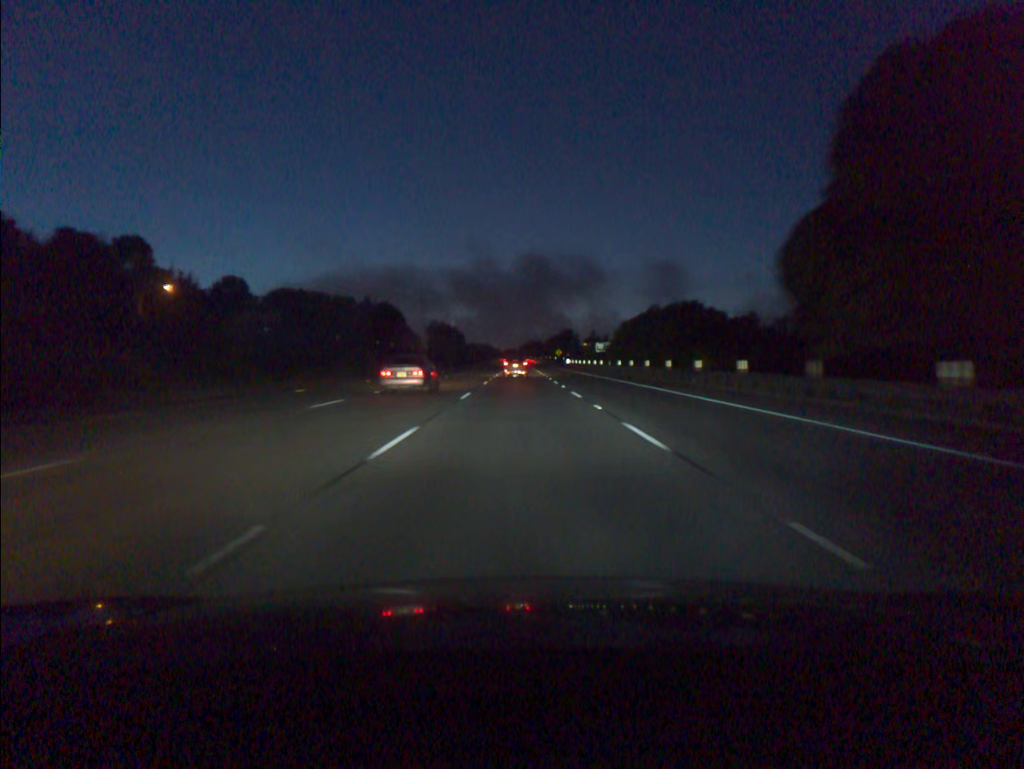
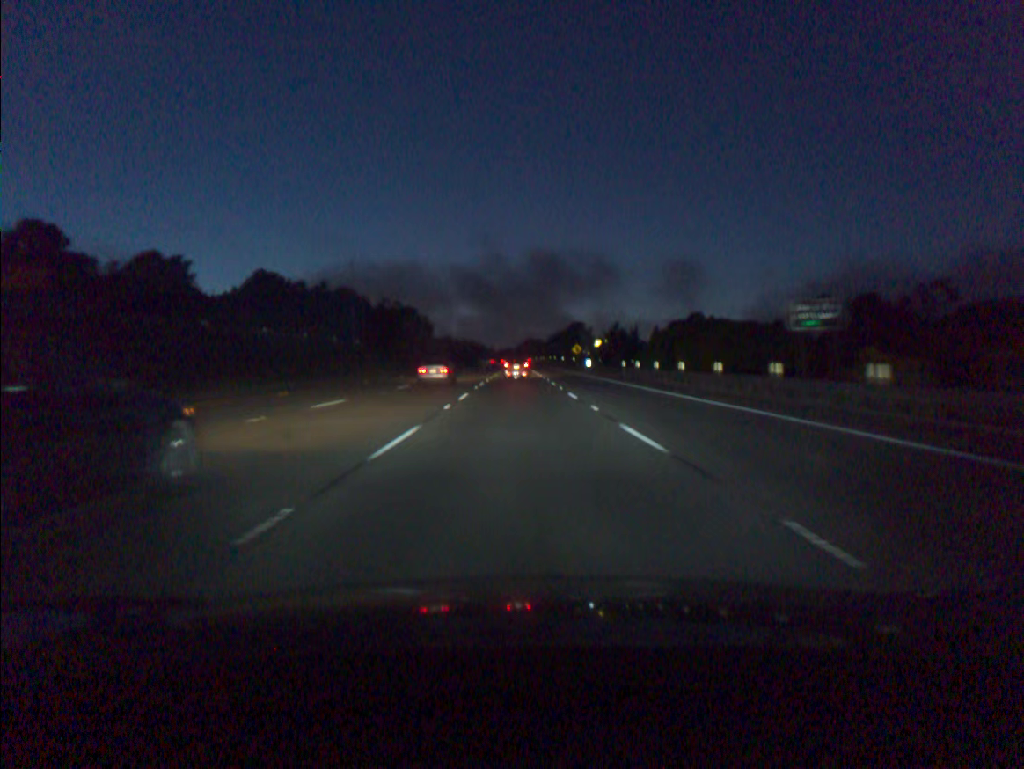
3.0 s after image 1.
(+0.1, +72.8) m; 0°
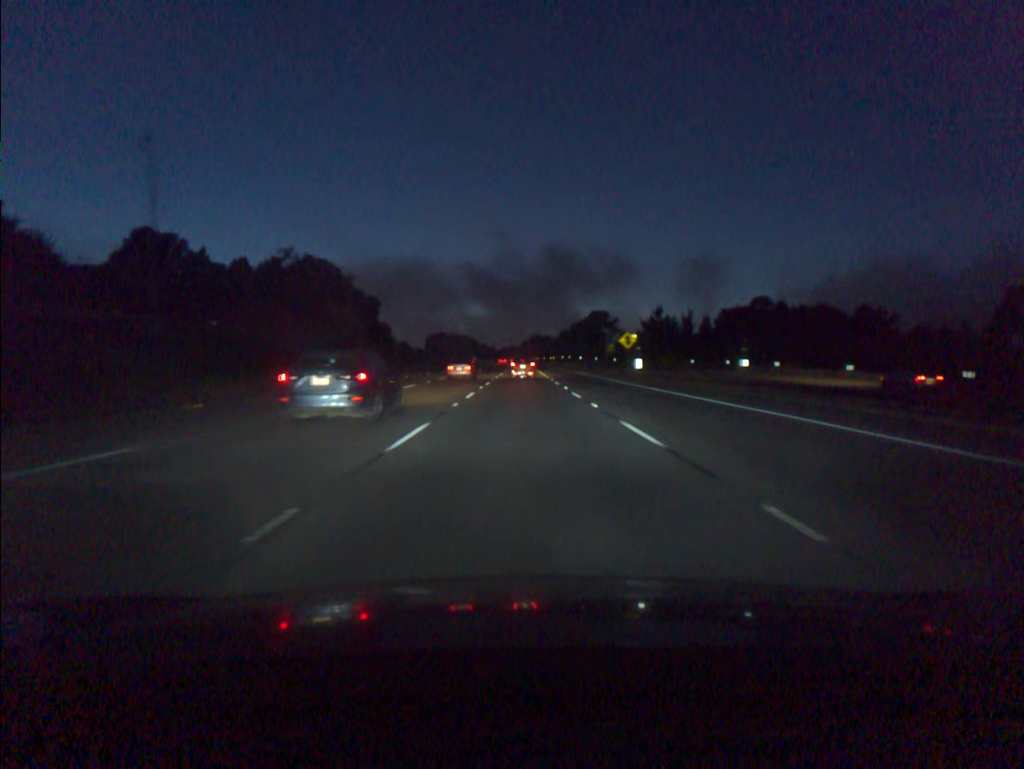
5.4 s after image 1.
(-0.1, +57.7) m; 0°
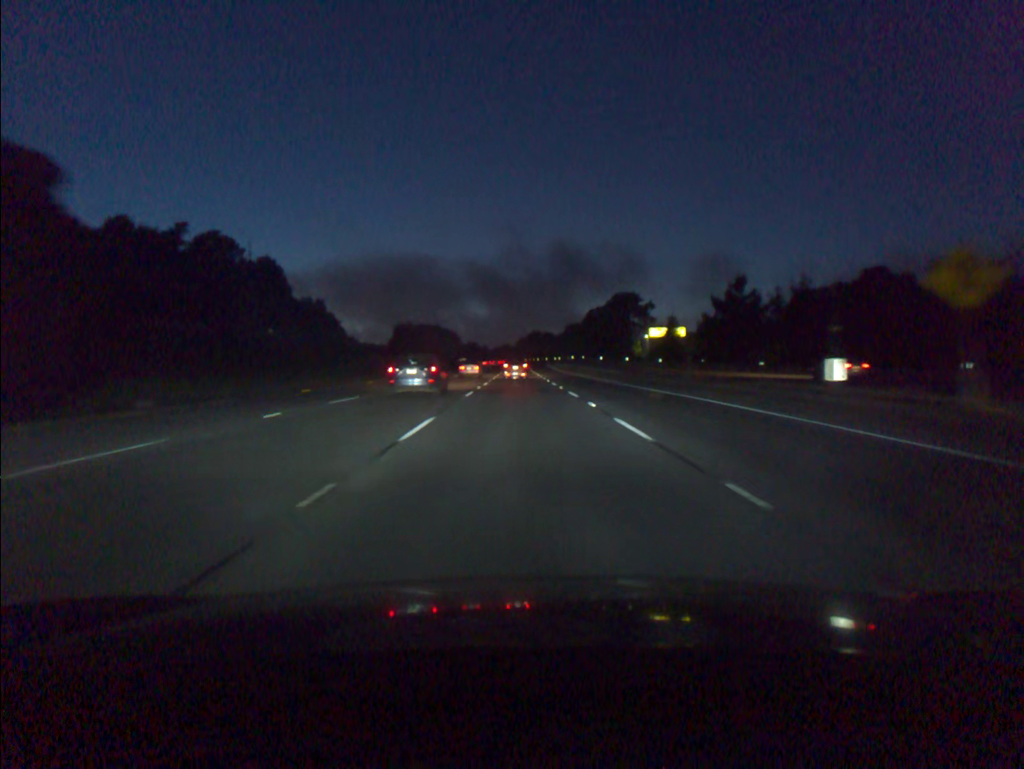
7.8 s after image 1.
(+0.1, +57.5) m; 0°
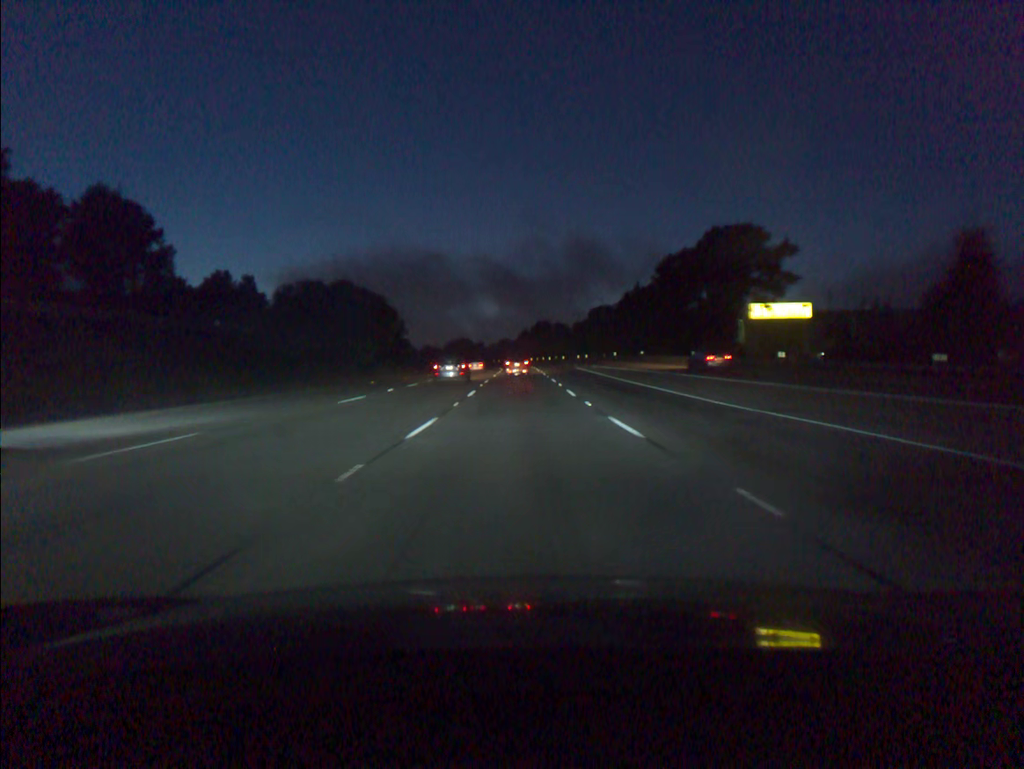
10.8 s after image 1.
(-0.1, +72.0) m; 0°
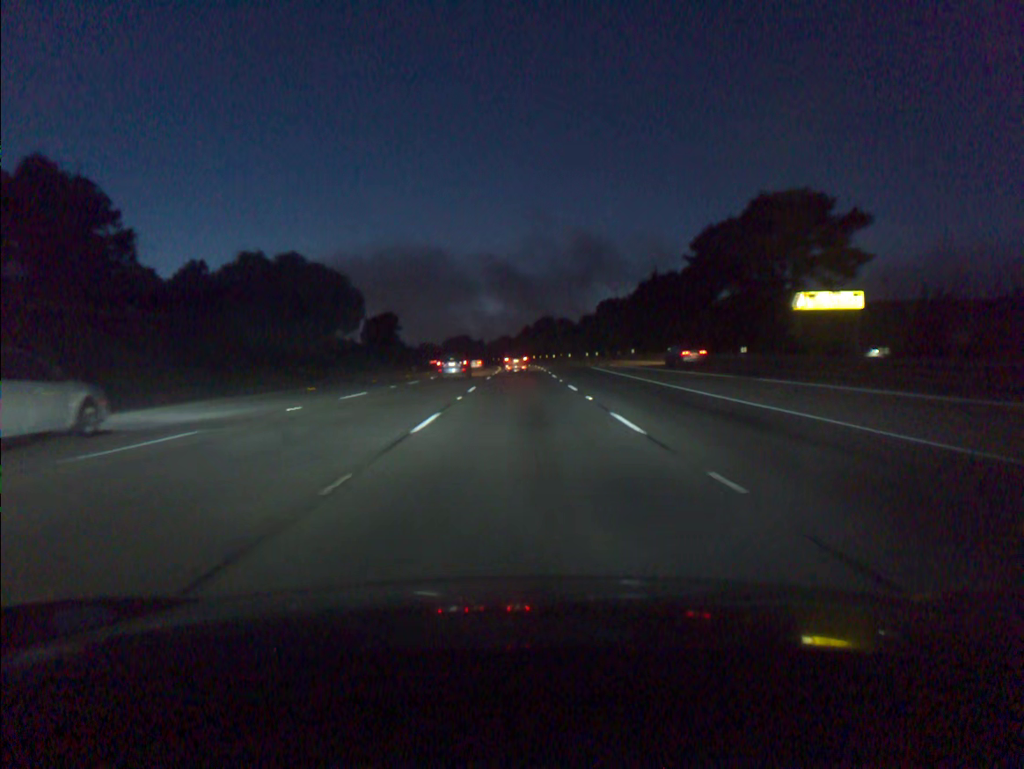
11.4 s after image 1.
(0.0, +14.5) m; 0°
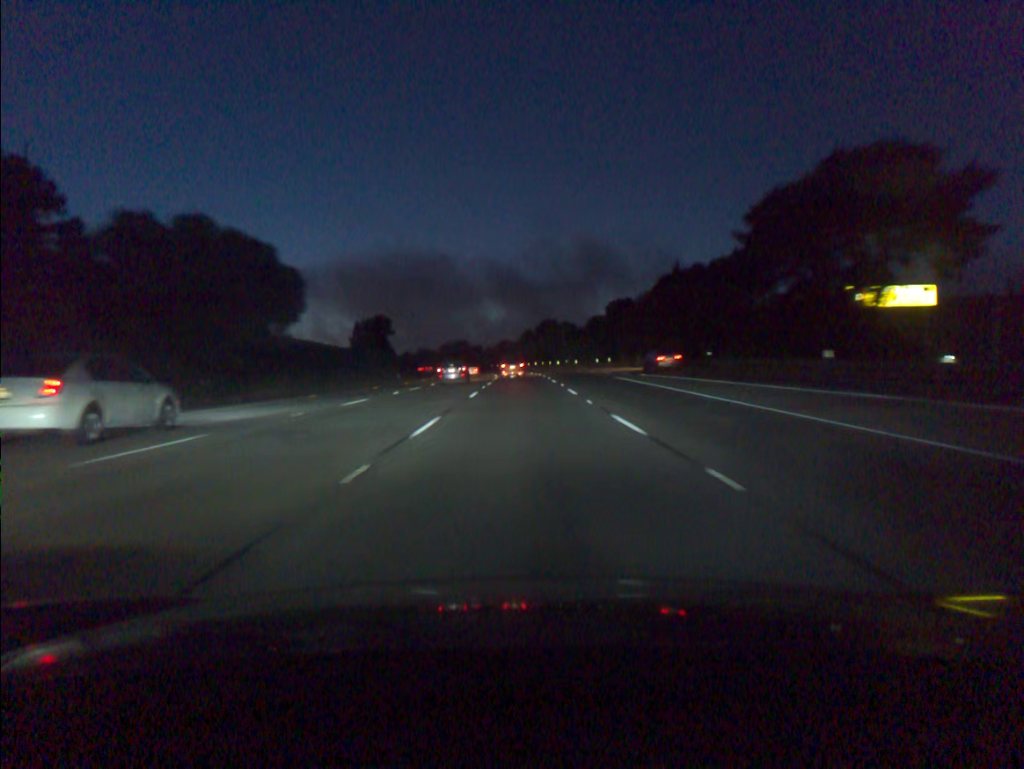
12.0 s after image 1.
(0.0, +14.5) m; 0°
